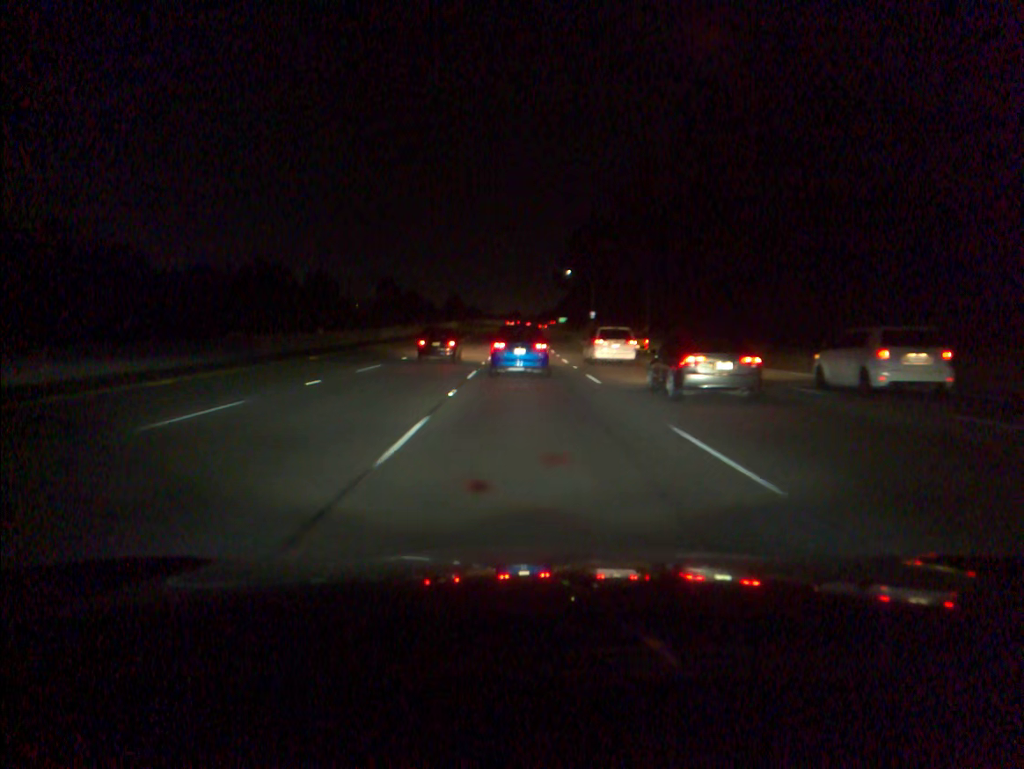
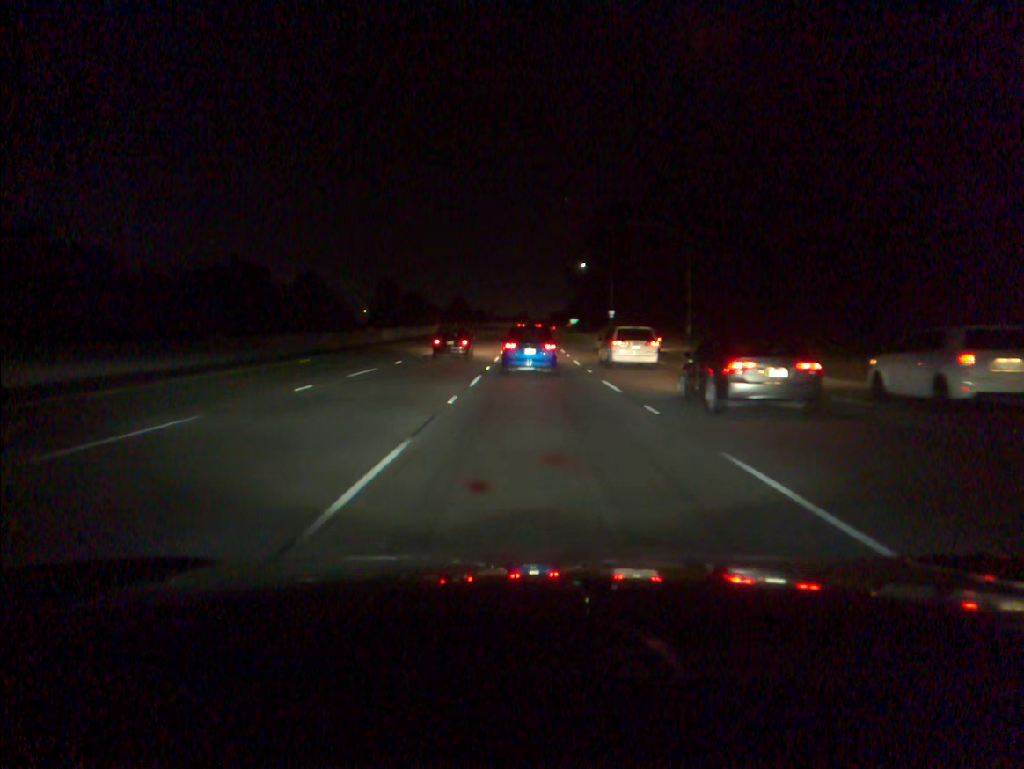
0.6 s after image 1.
(-0.1, +17.3) m; -1°
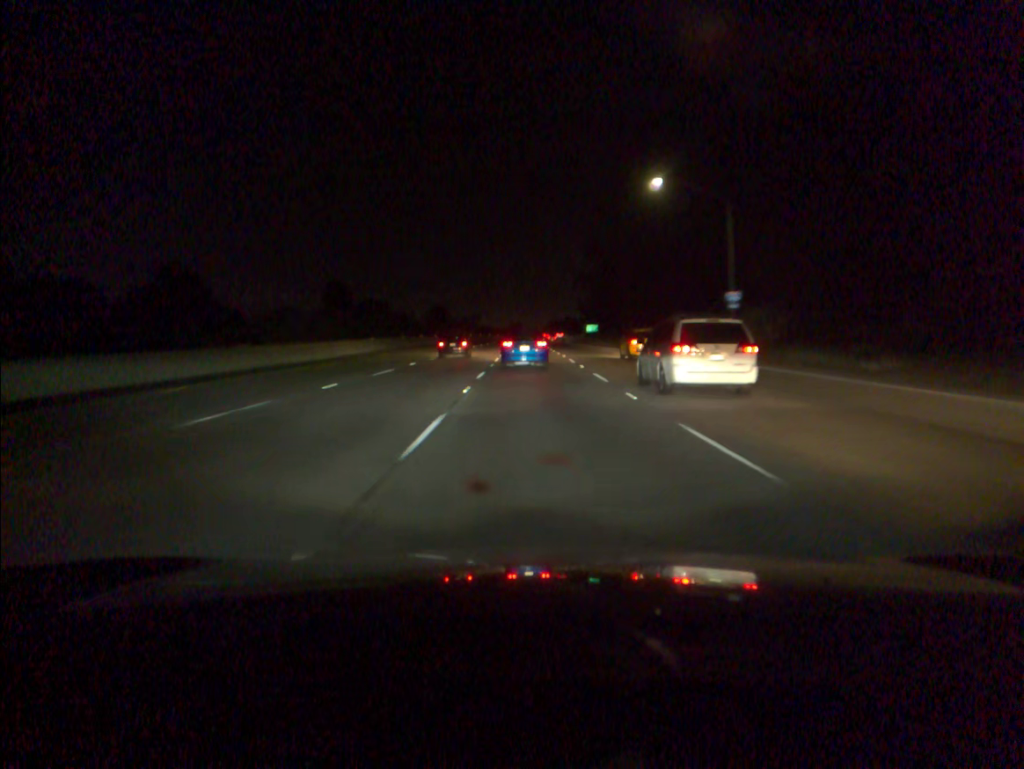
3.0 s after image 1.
(+0.1, +69.9) m; 0°
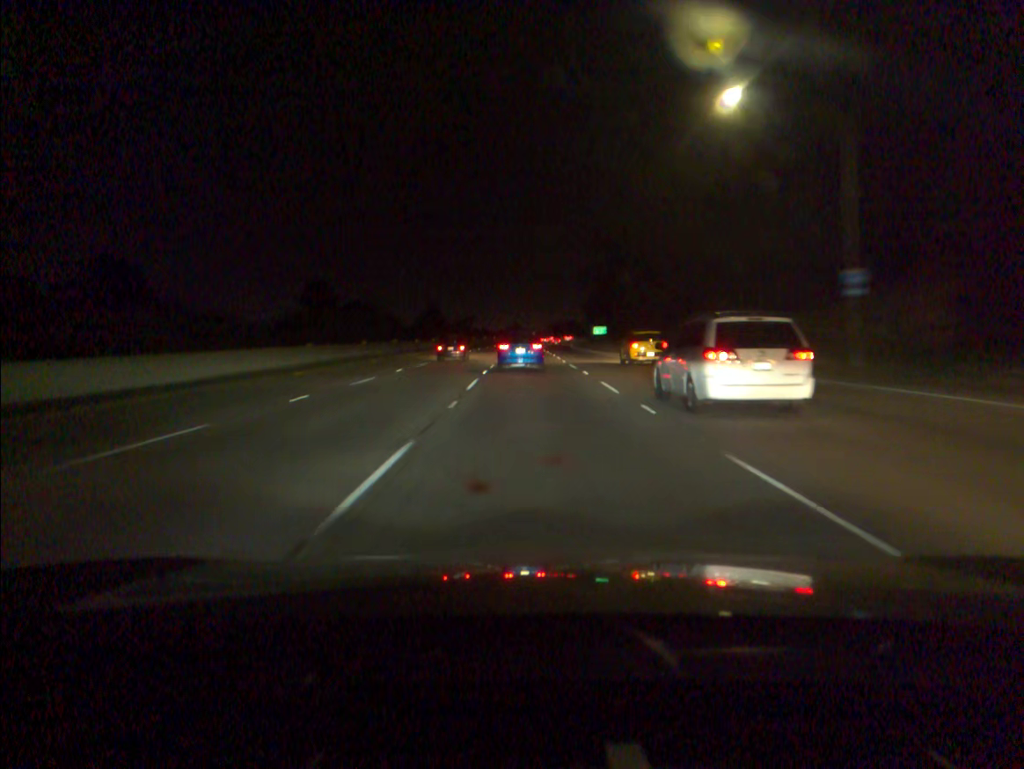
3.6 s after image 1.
(0.0, +17.6) m; 0°
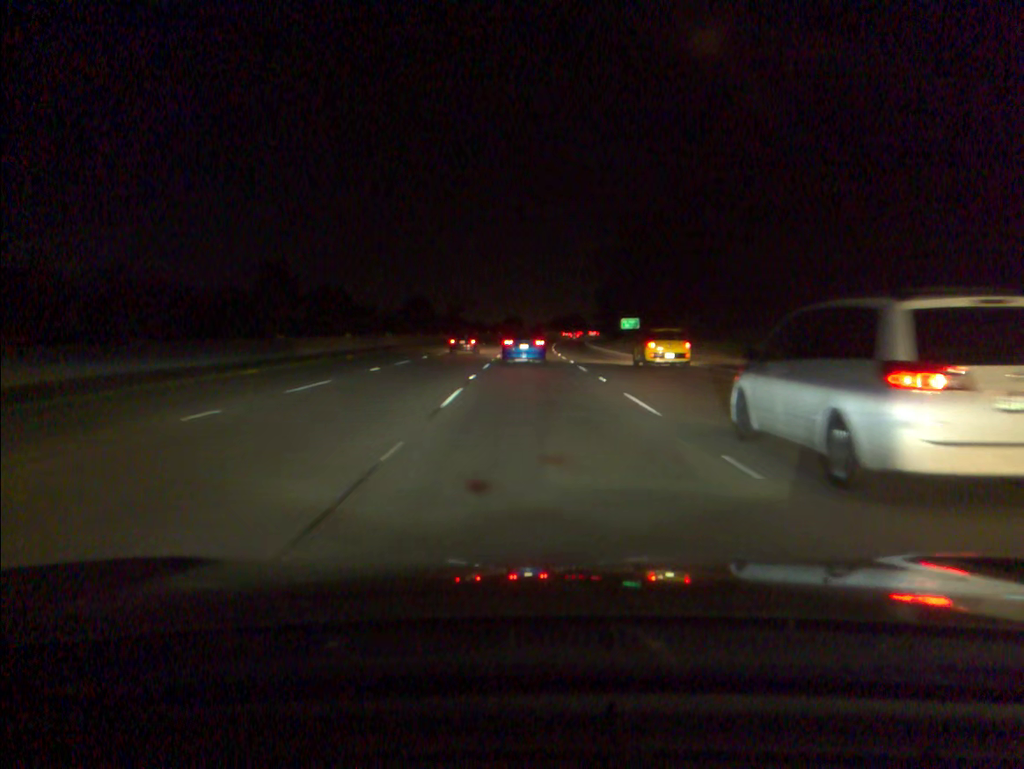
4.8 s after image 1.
(-0.1, +35.1) m; 0°
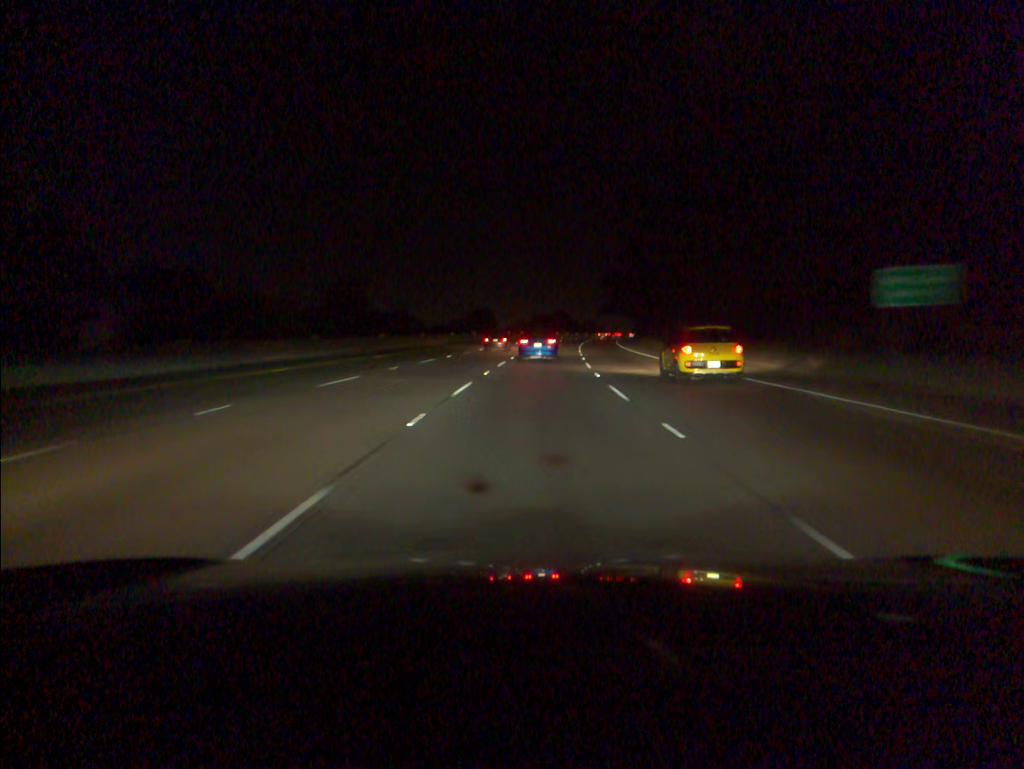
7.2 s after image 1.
(+0.7, +70.3) m; +2°
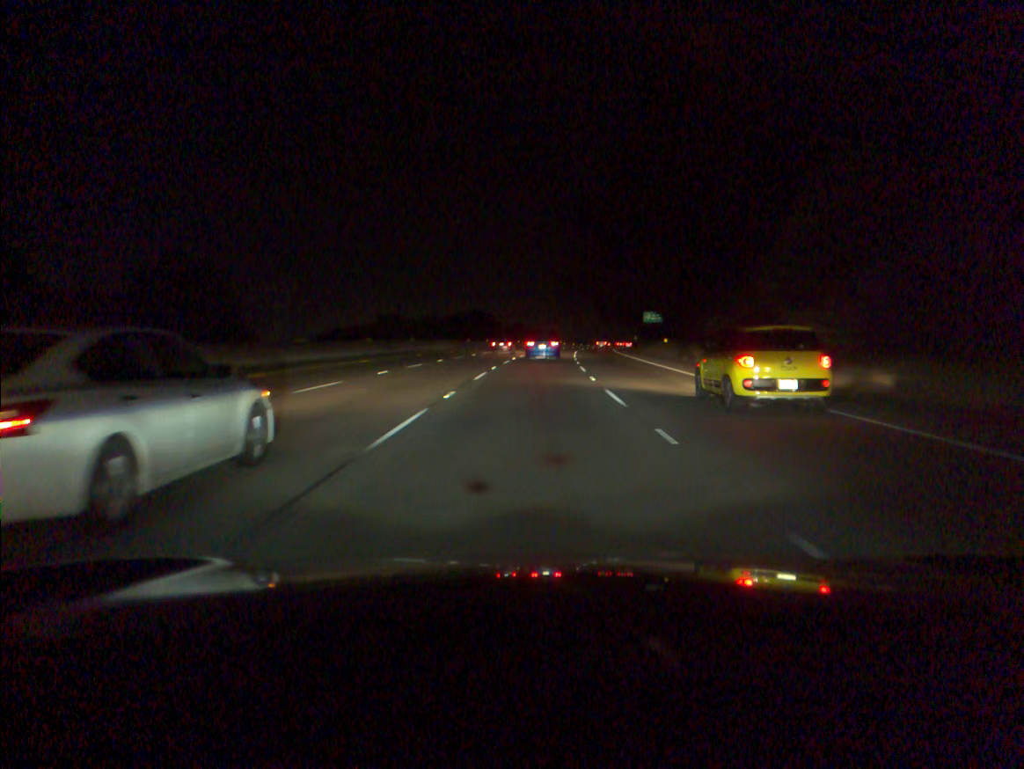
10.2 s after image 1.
(+4.6, +88.3) m; +6°
